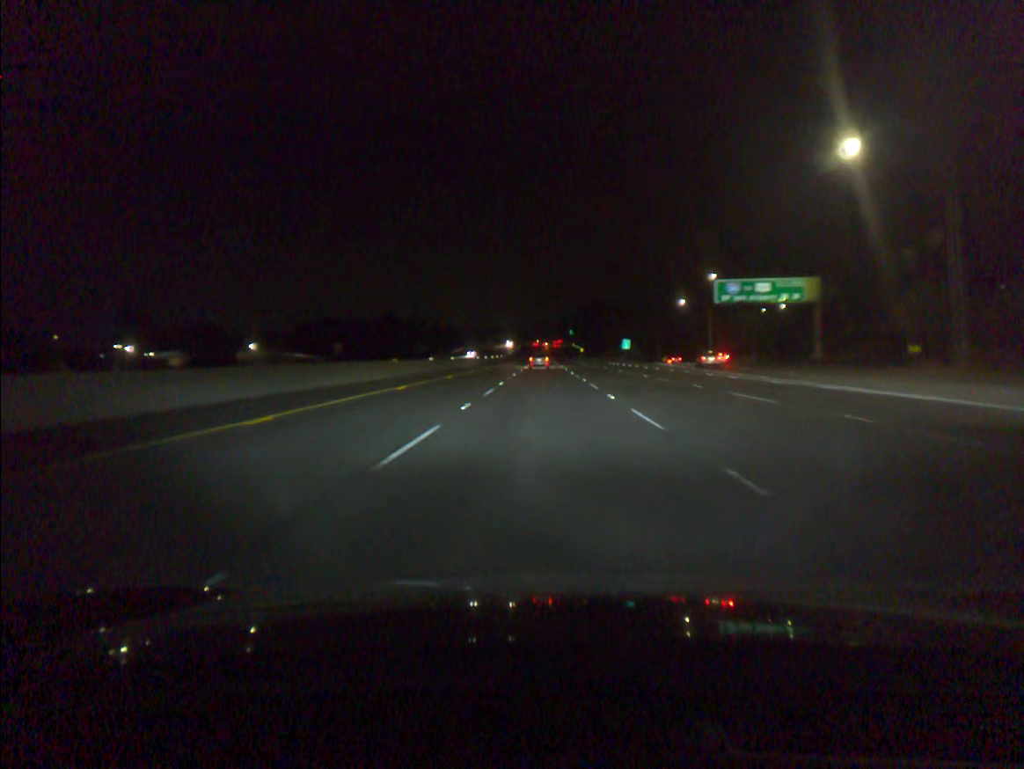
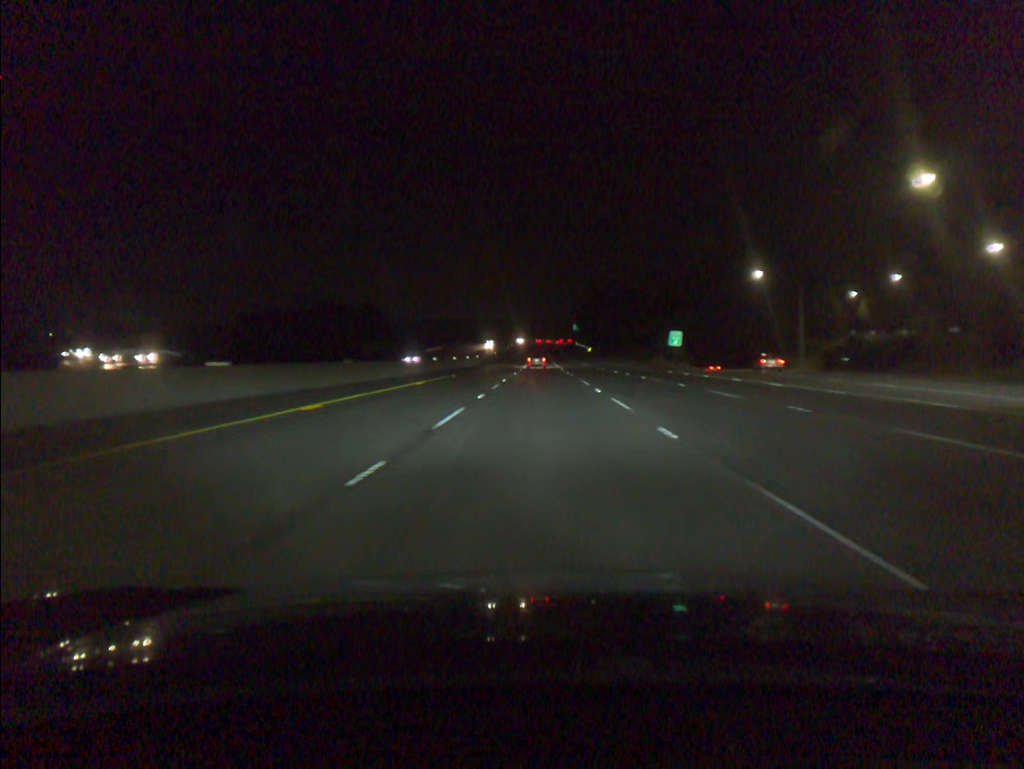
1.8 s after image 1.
(+0.1, +54.9) m; 0°
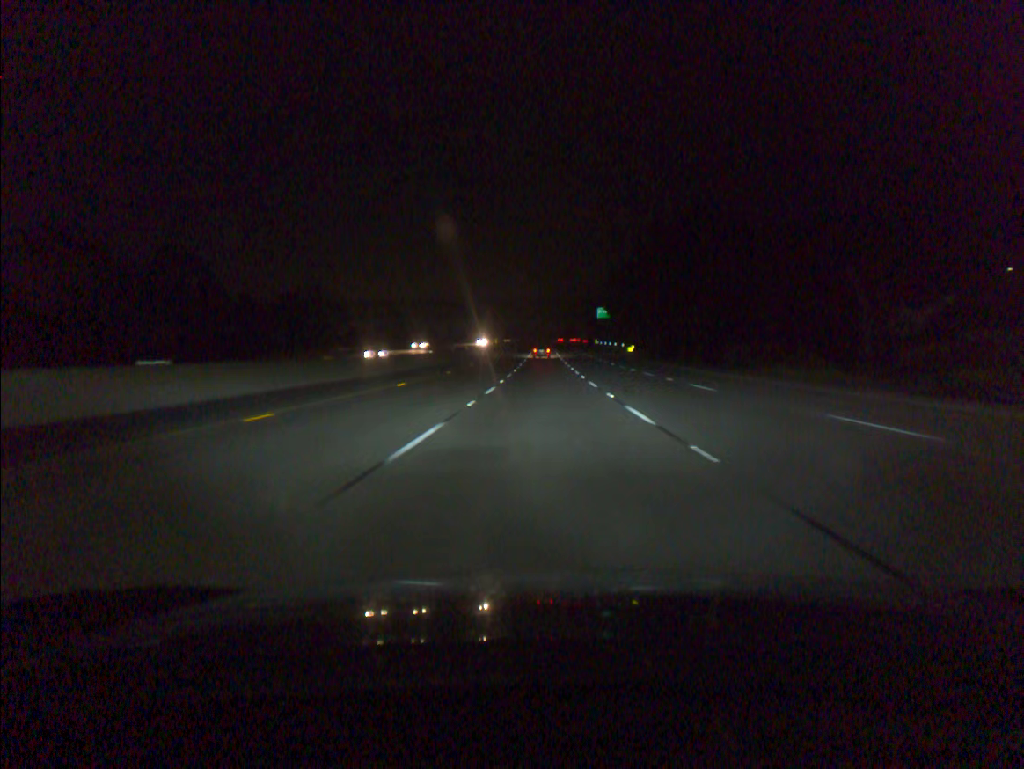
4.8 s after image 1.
(0.0, +91.3) m; 0°
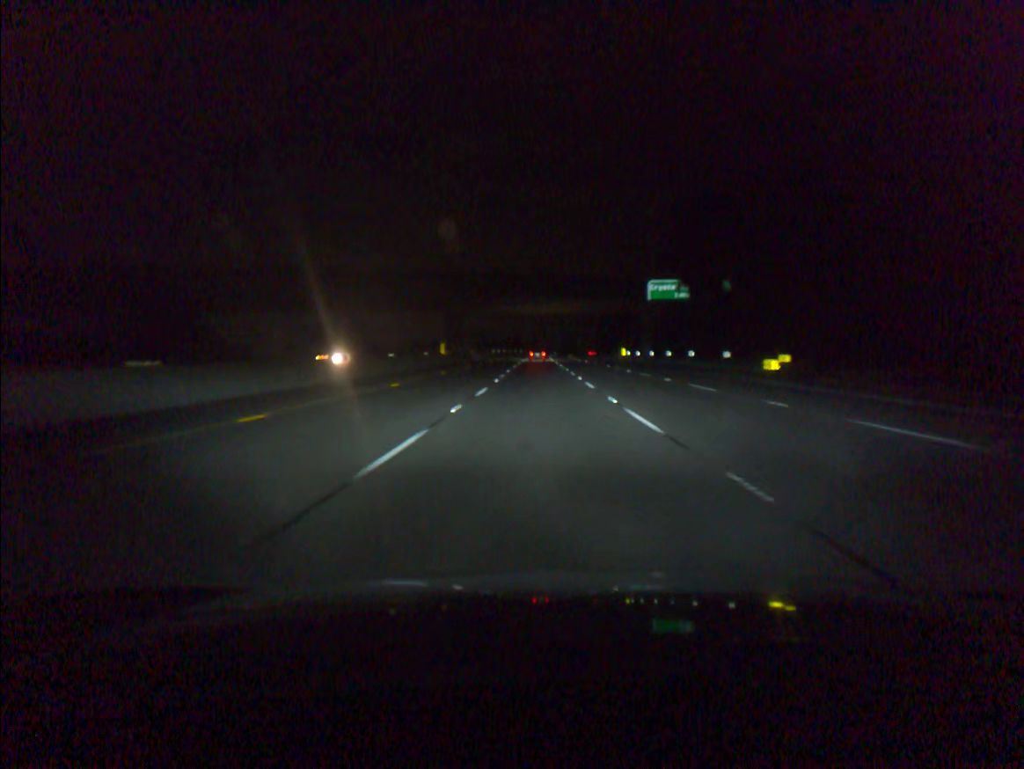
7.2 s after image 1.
(+0.2, +72.8) m; 0°
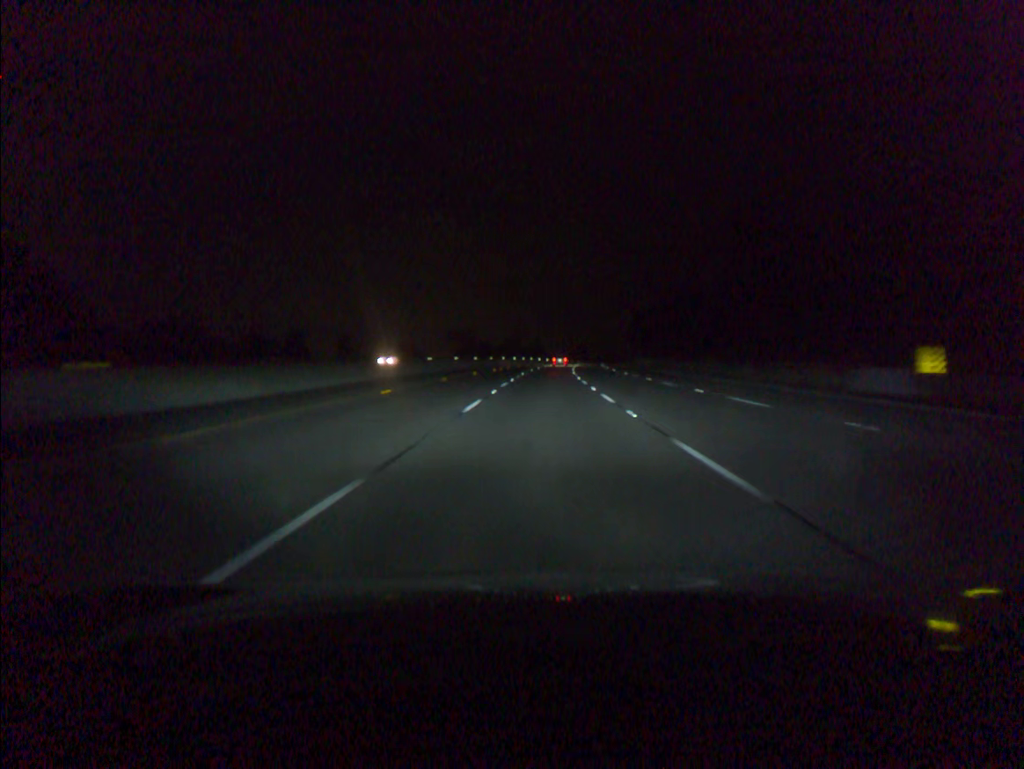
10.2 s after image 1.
(-0.4, +90.6) m; 0°
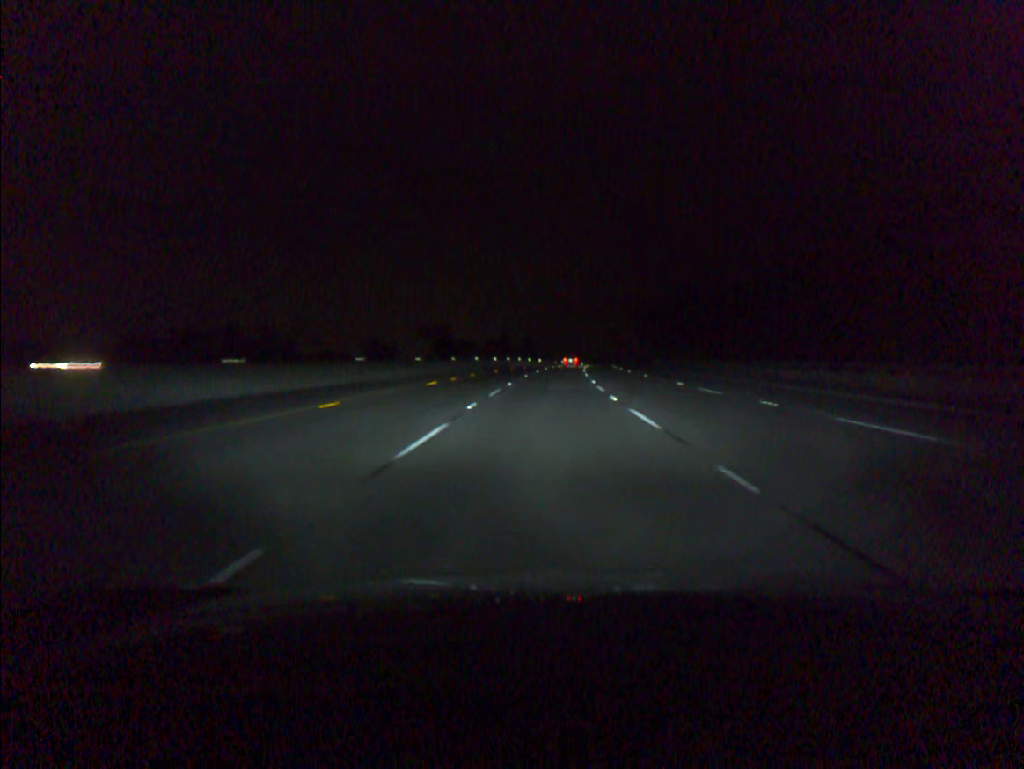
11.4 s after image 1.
(+0.1, +36.5) m; +1°
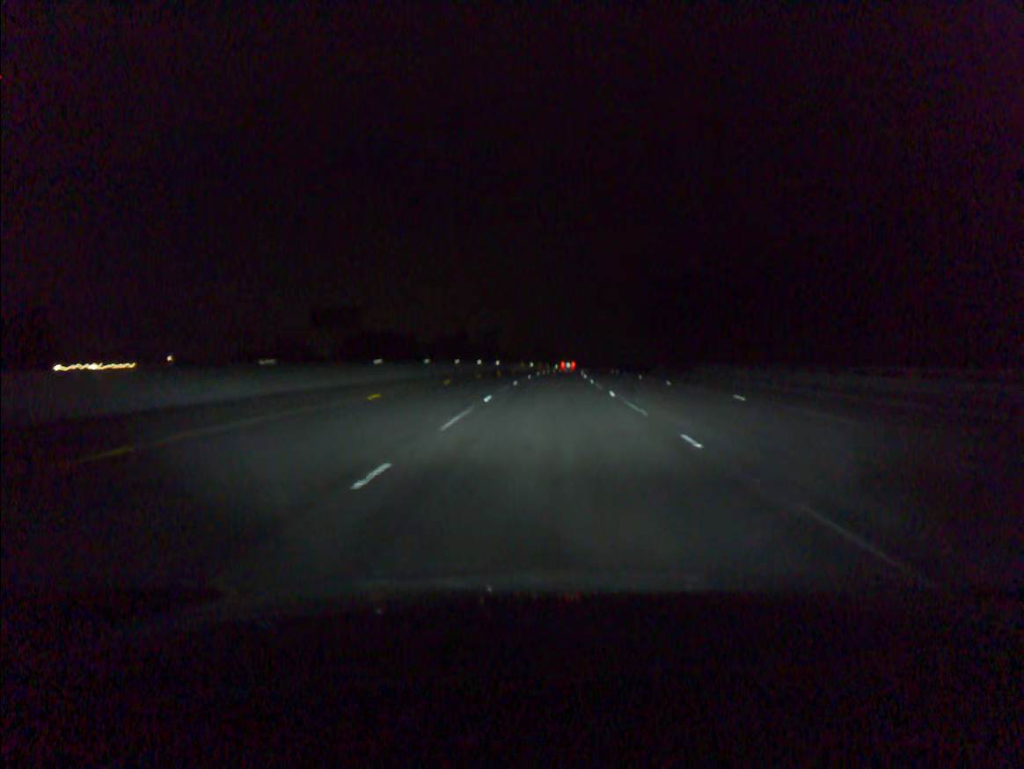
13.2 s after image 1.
(+1.0, +54.8) m; +2°
